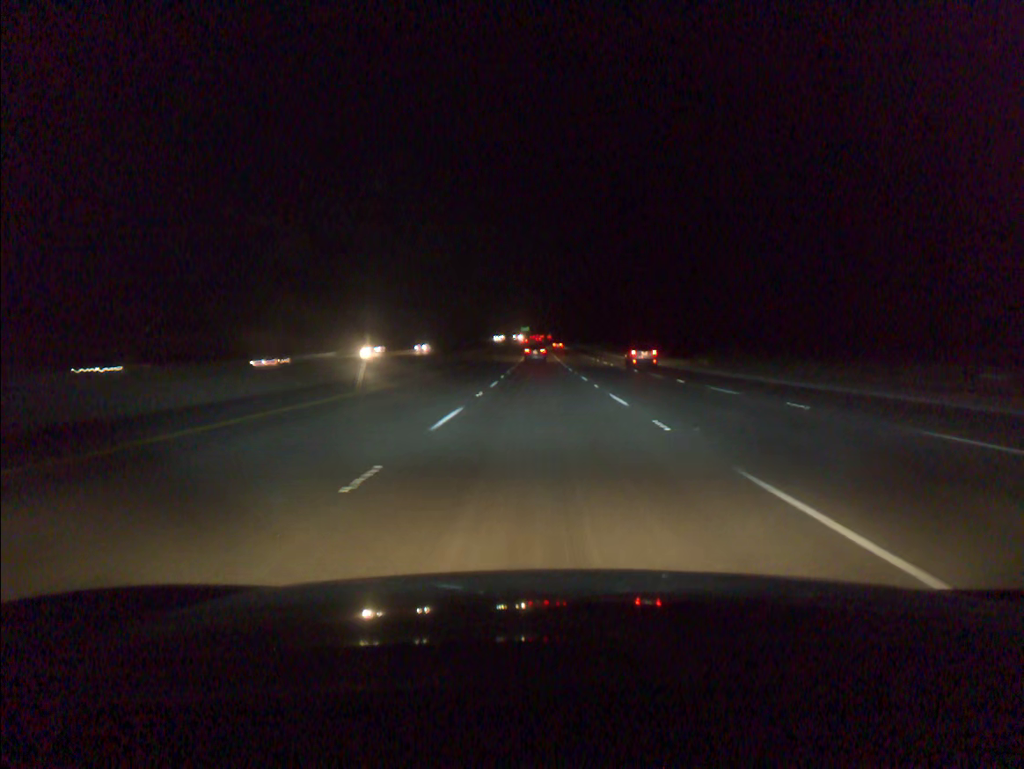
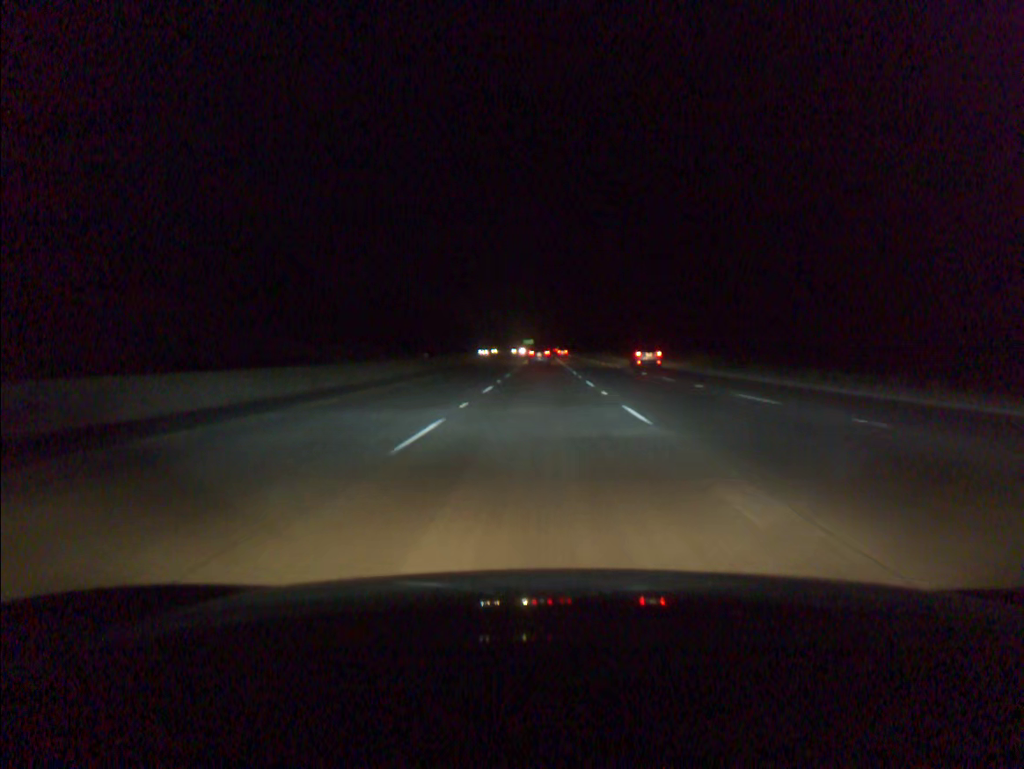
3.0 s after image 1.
(-0.1, +91.4) m; 0°
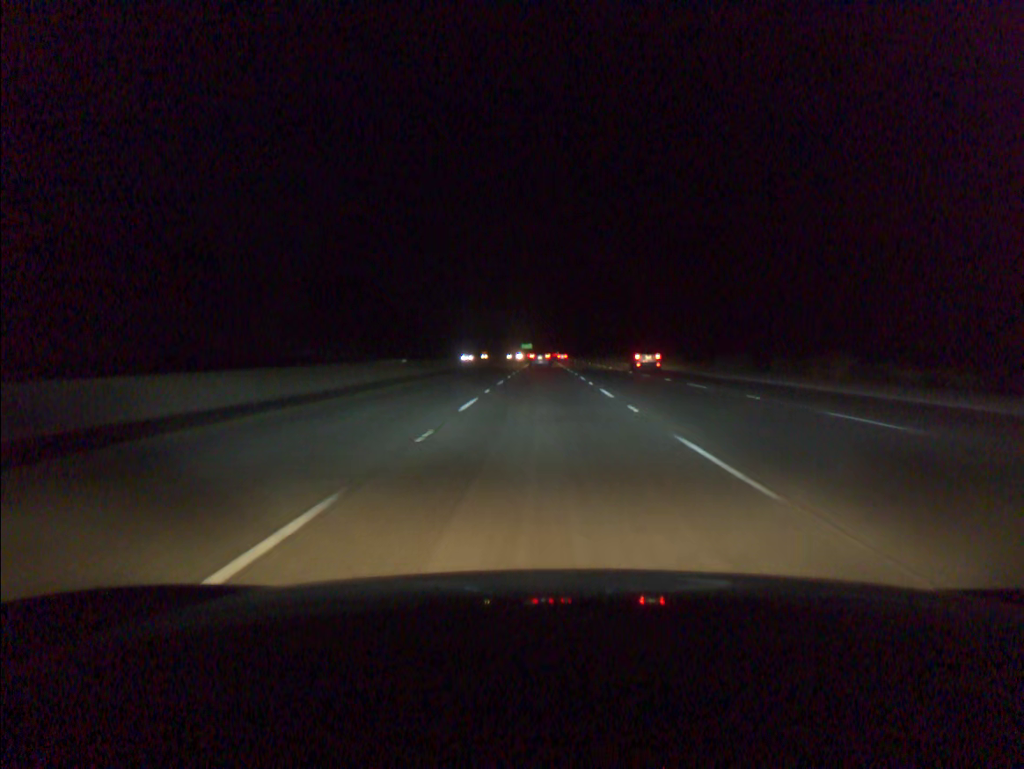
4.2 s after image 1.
(0.0, +36.1) m; 0°
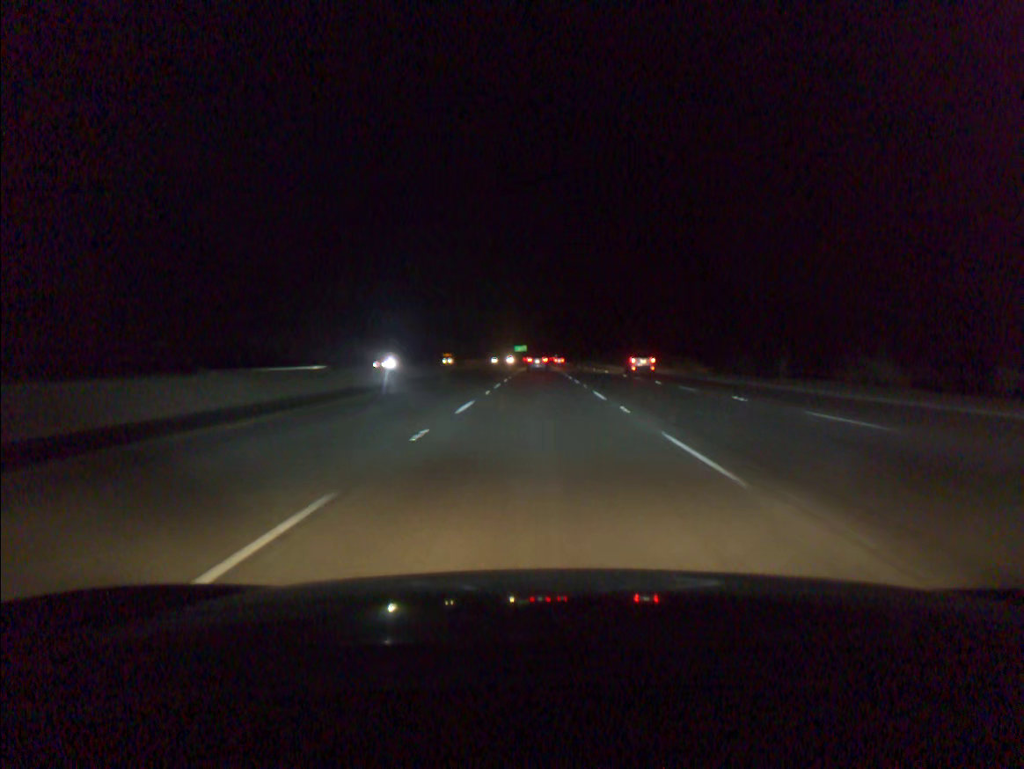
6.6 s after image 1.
(+0.1, +72.2) m; 0°
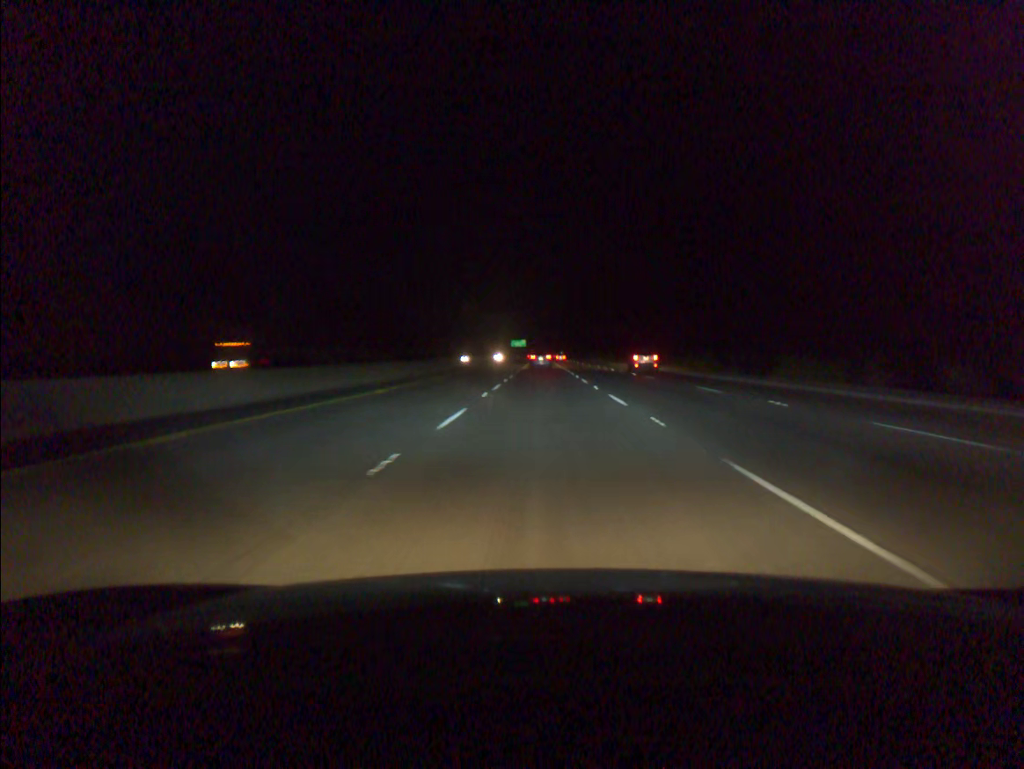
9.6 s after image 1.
(-0.3, +90.7) m; 0°
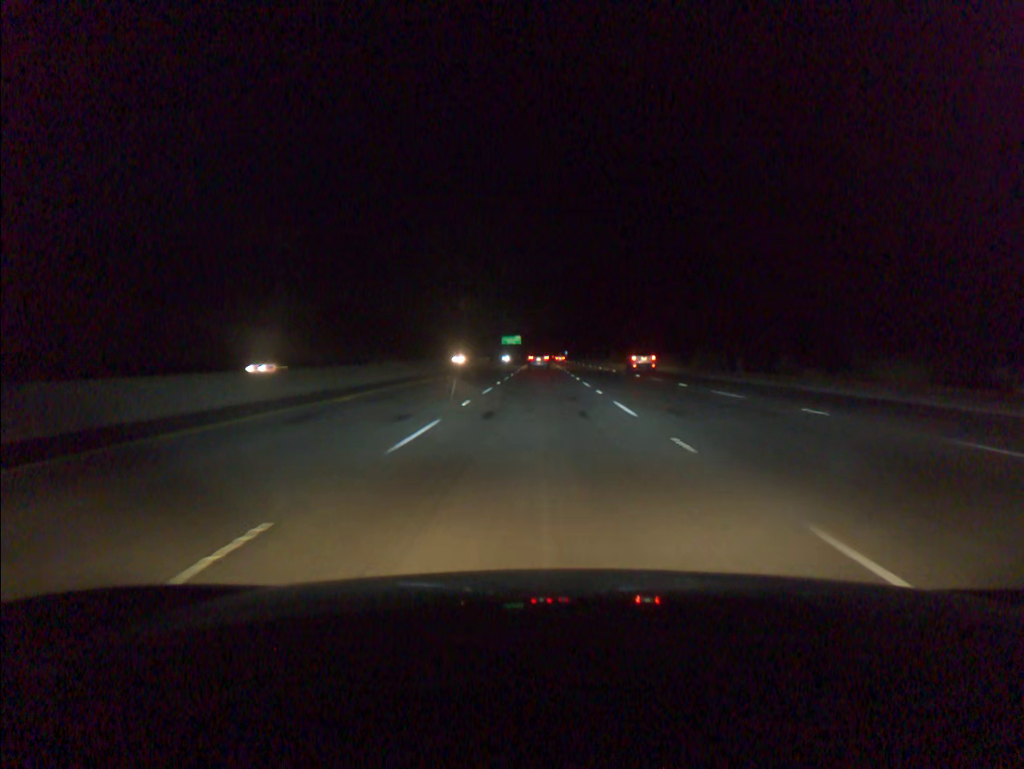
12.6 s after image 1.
(+0.2, +90.9) m; 0°
